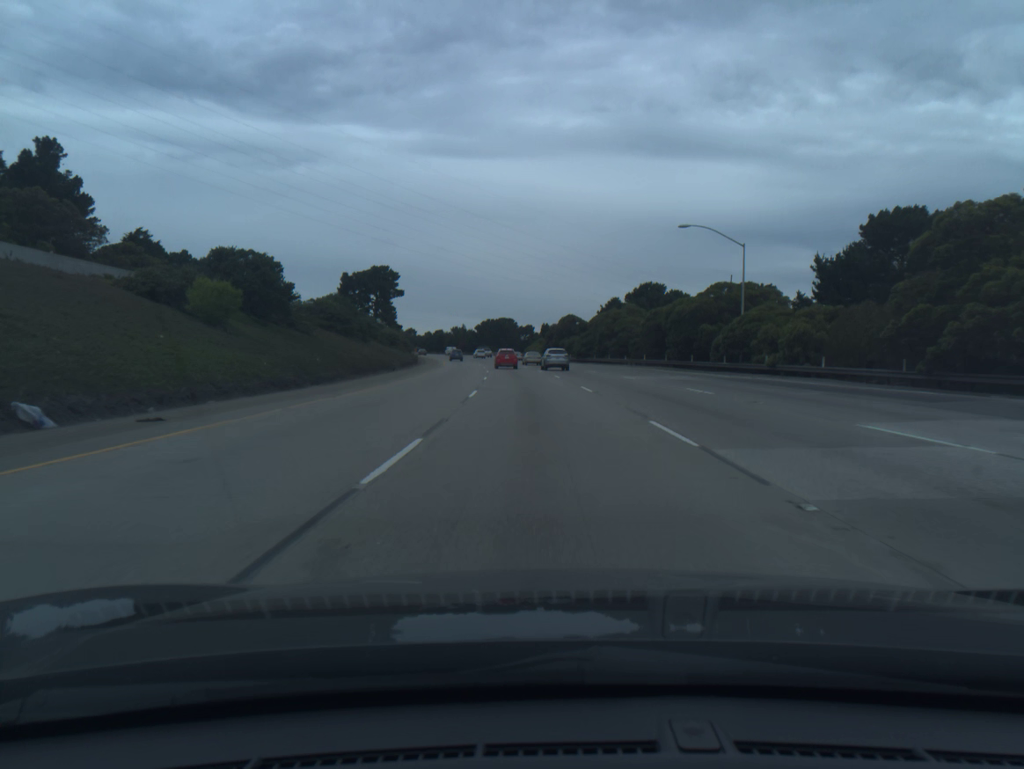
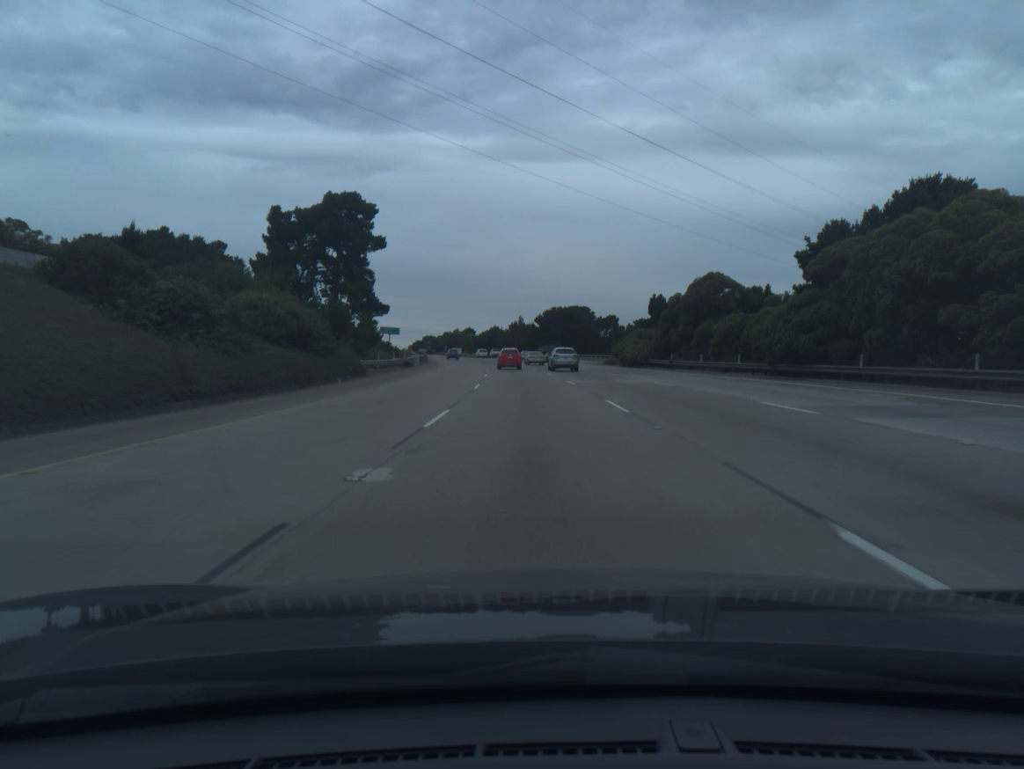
(-2.9, +67.2) m; -5°
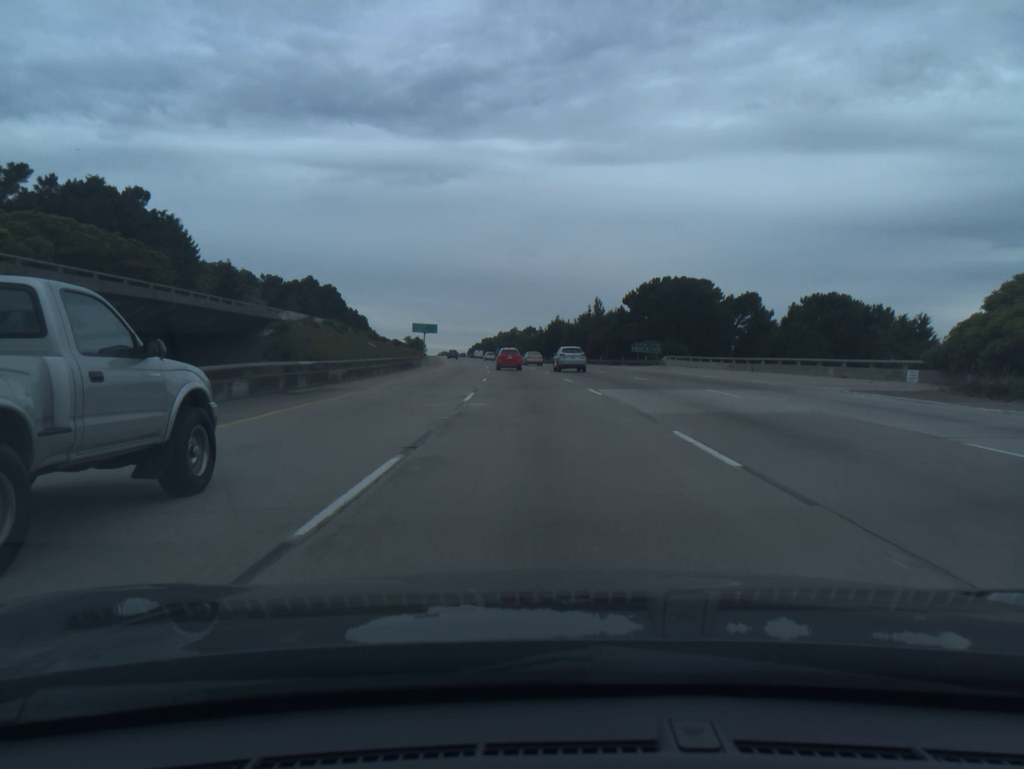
(-3.0, +66.2) m; -5°
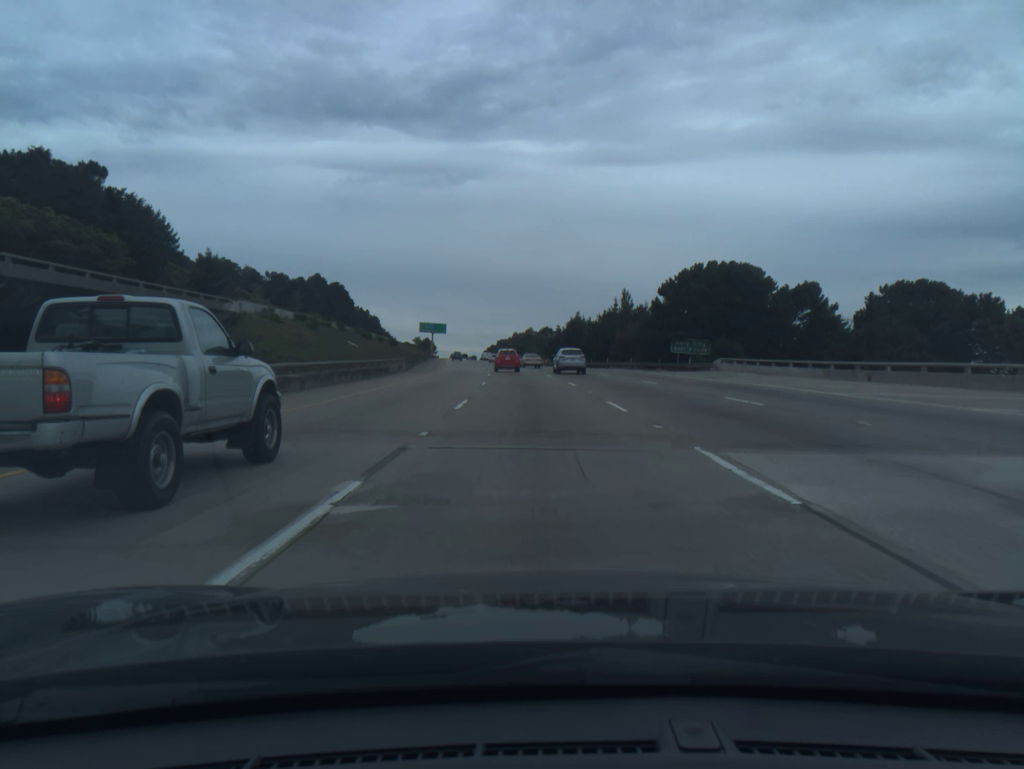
(-0.2, +16.4) m; -1°
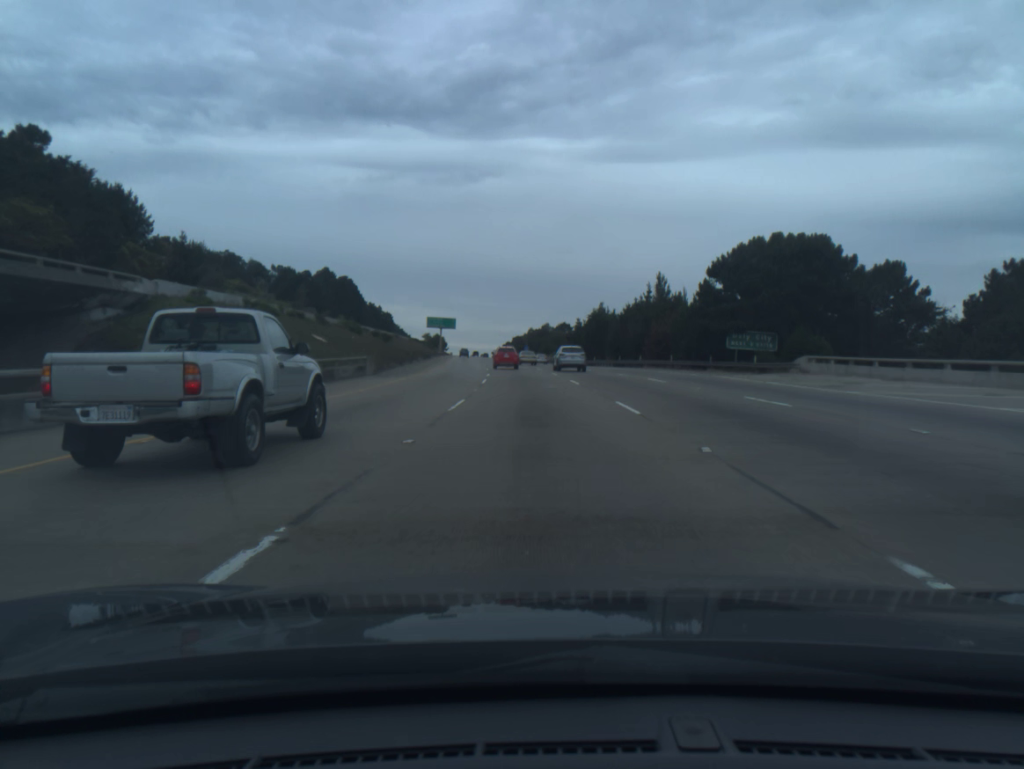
(-0.2, +16.3) m; -1°
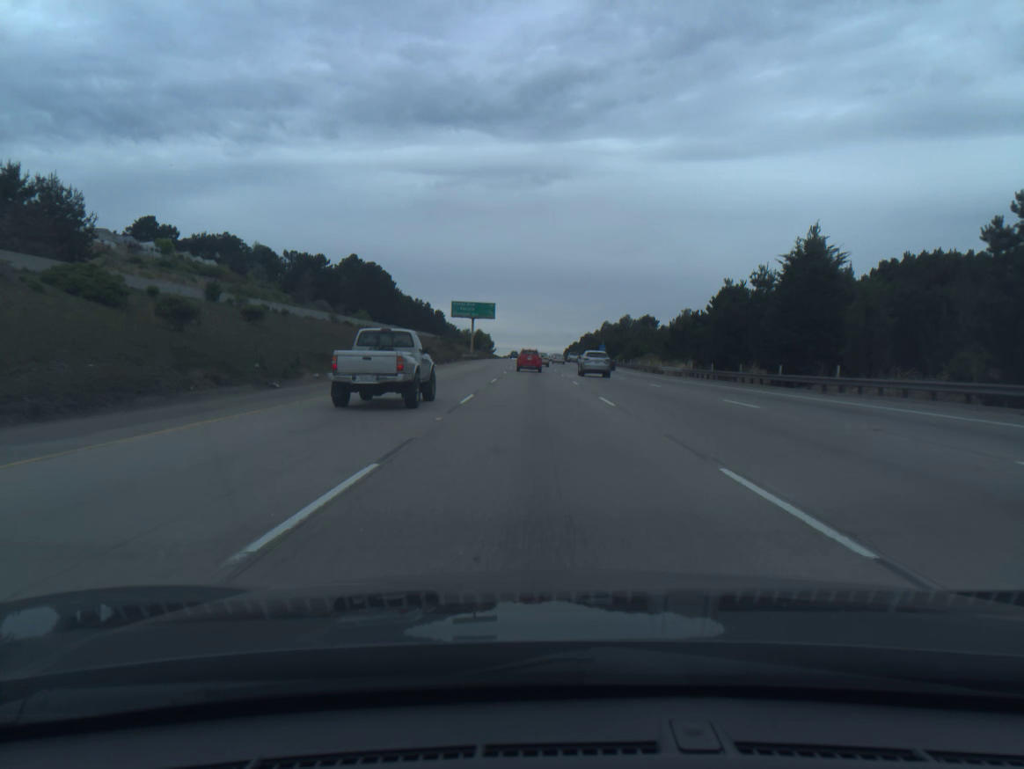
(-2.6, +64.6) m; -5°
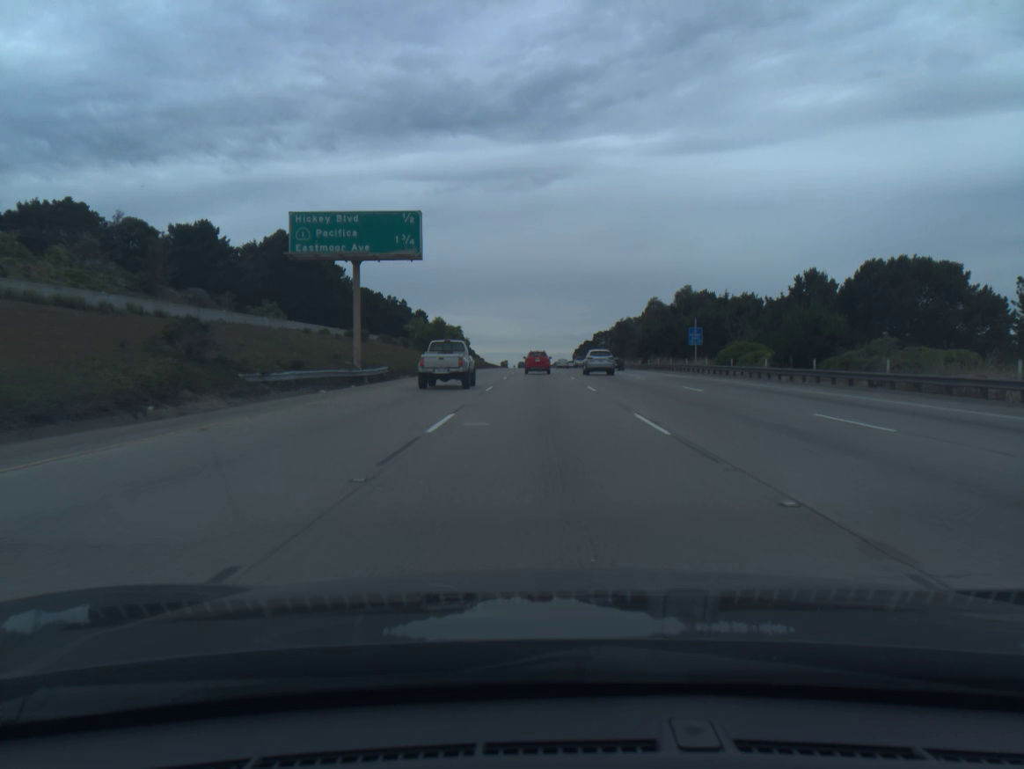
(-1.0, +80.1) m; 0°
